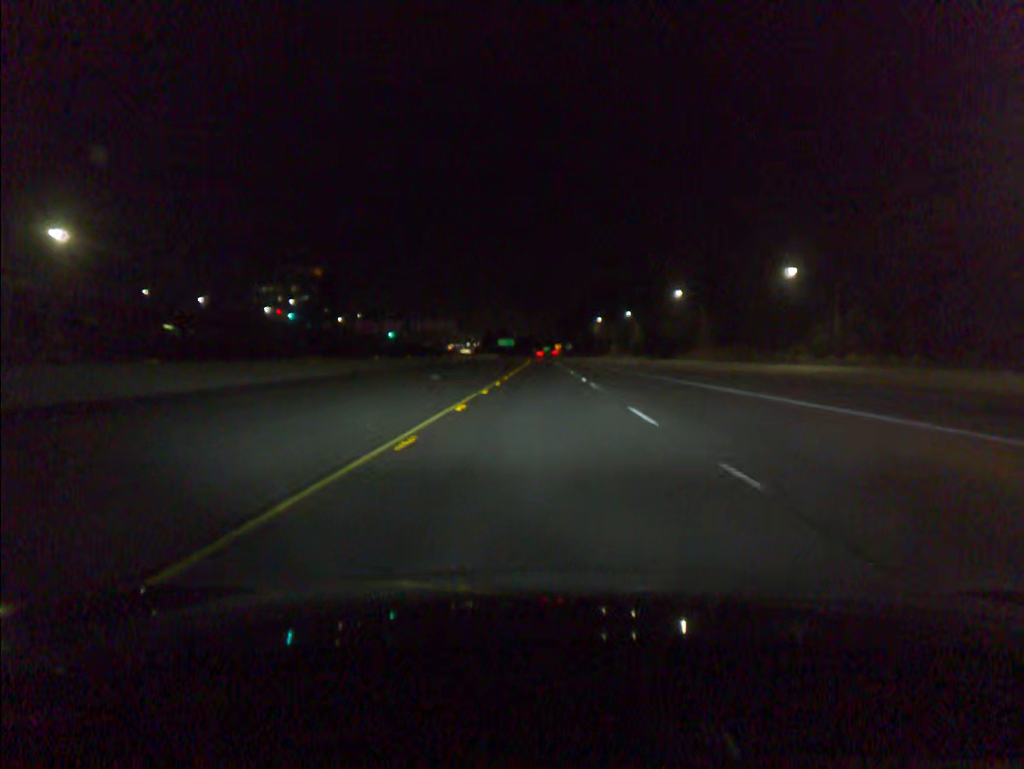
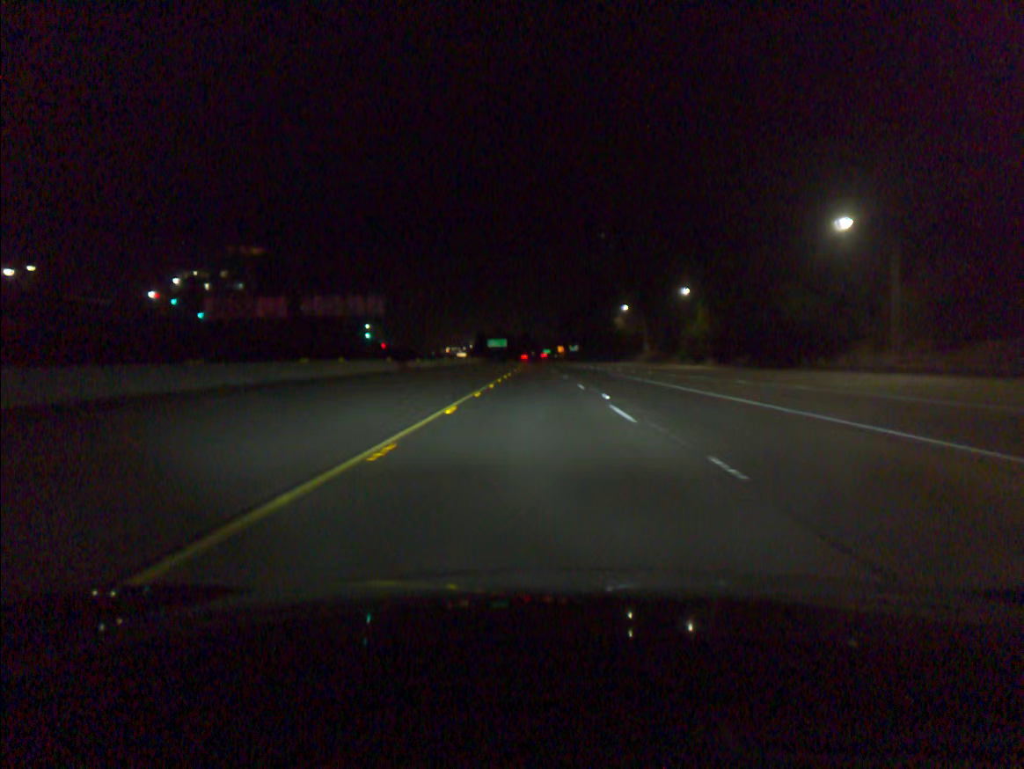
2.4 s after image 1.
(+0.2, +73.2) m; 0°
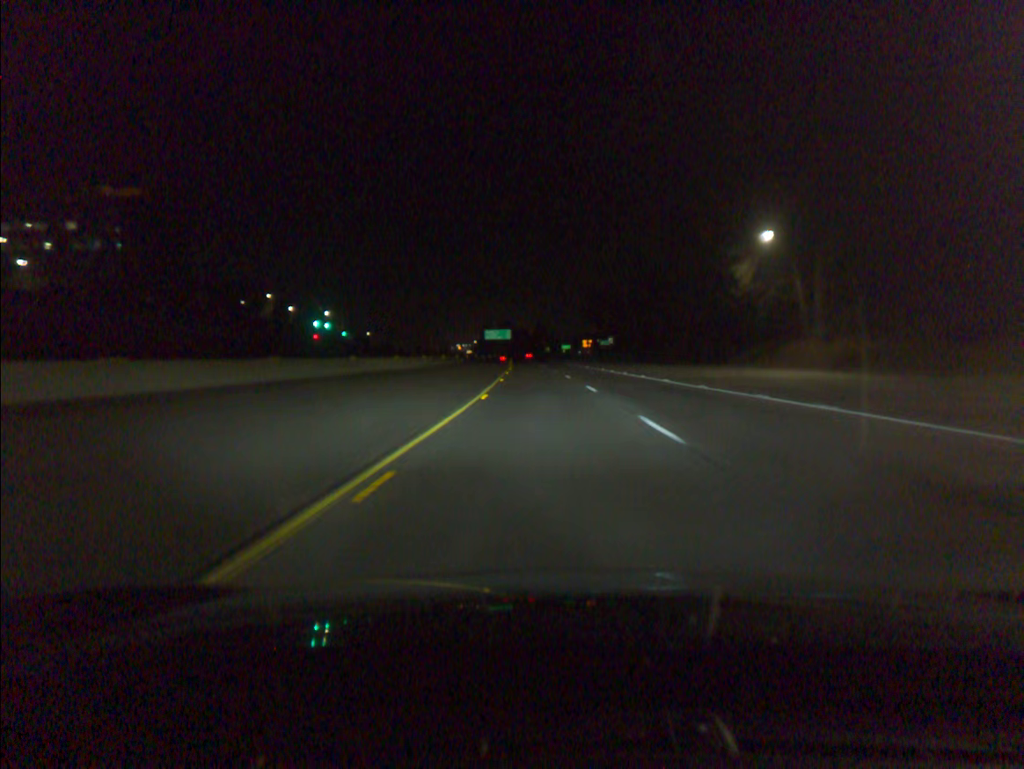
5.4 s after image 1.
(-1.0, +91.7) m; -1°
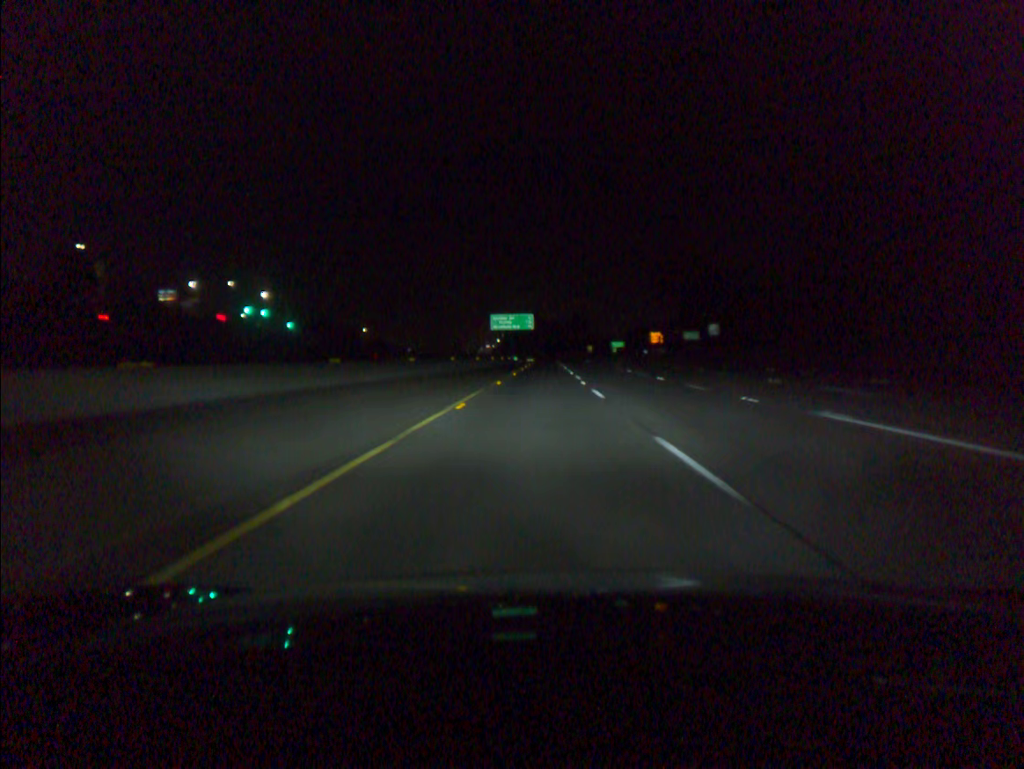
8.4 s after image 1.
(-1.8, +91.6) m; -2°
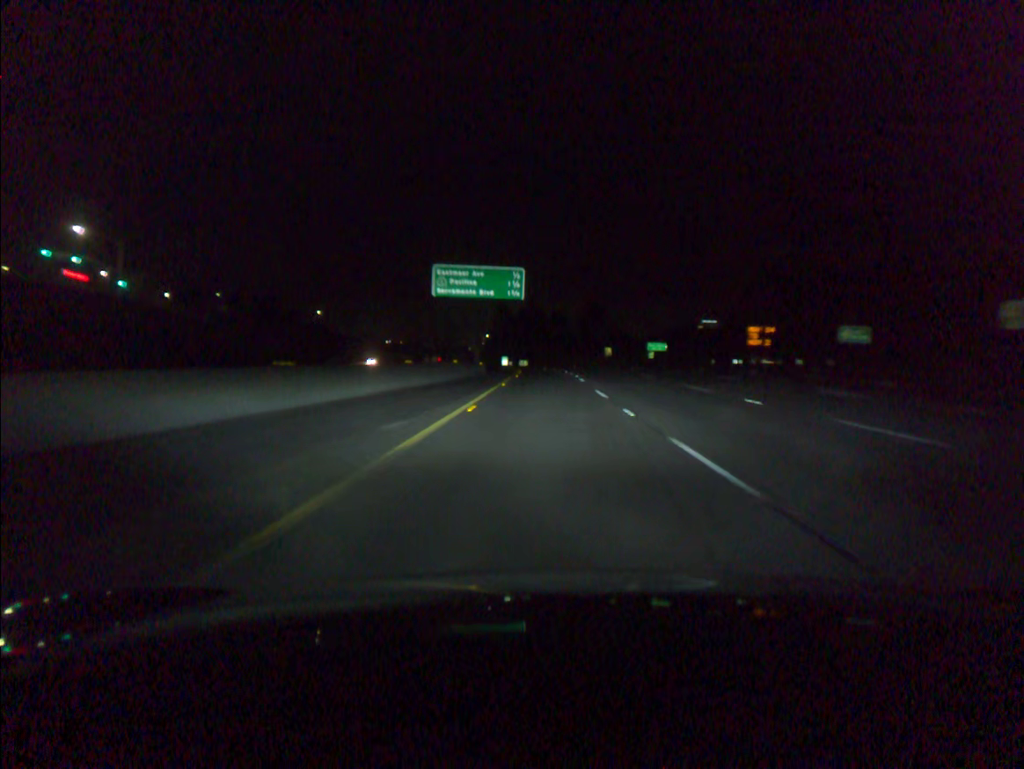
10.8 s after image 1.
(-0.1, +73.1) m; 0°
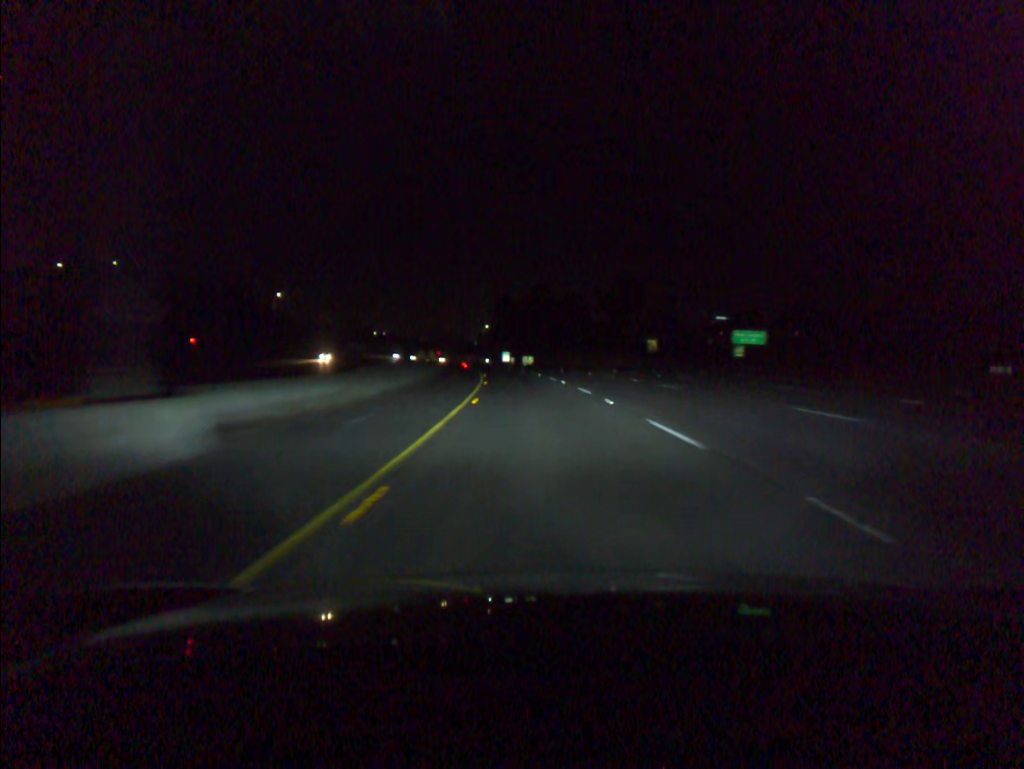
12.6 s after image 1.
(-0.1, +54.8) m; 0°
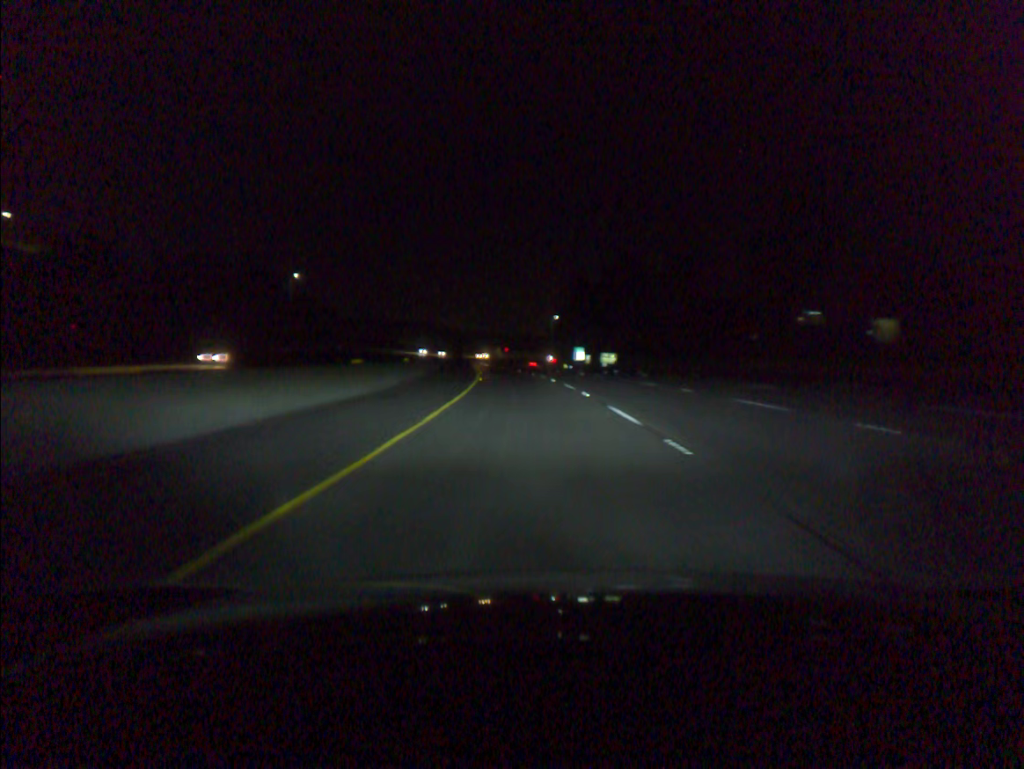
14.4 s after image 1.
(-2.2, +55.0) m; -5°
